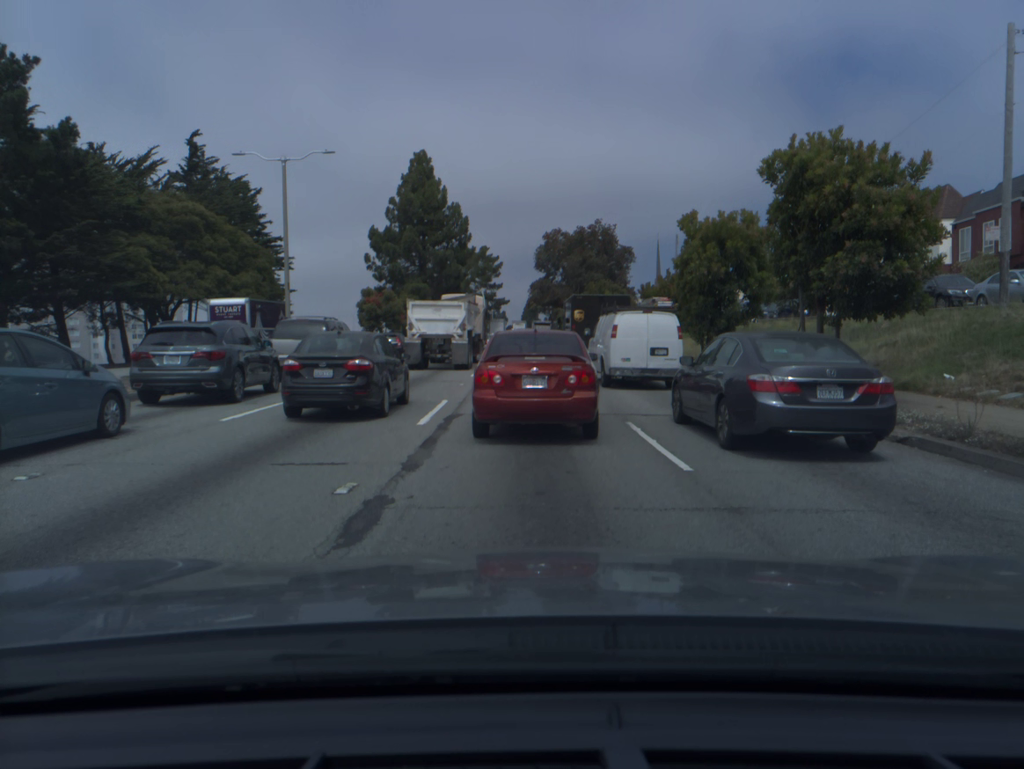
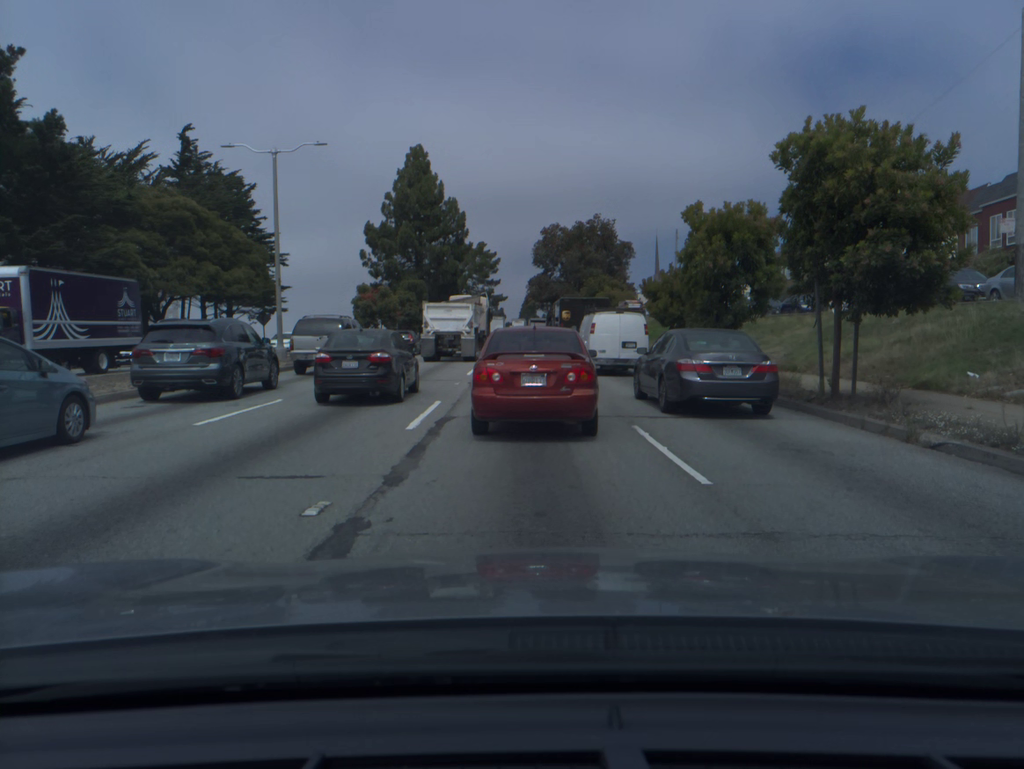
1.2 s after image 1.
(0.0, +0.8) m; 0°
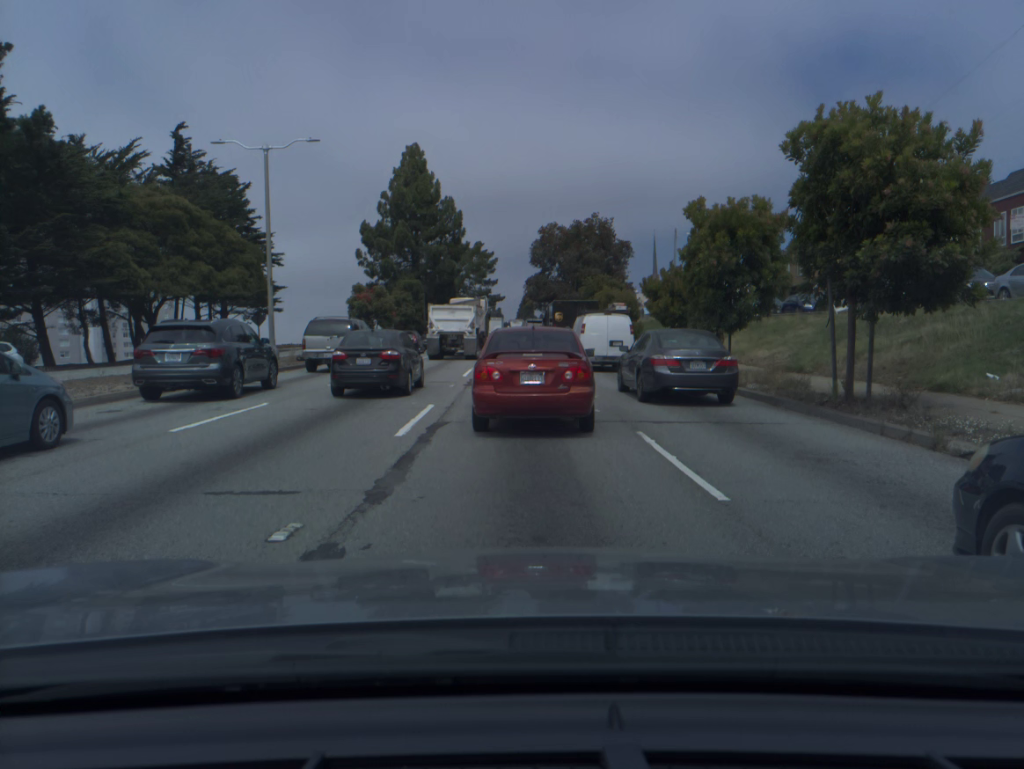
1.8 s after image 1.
(0.0, +0.7) m; 0°
